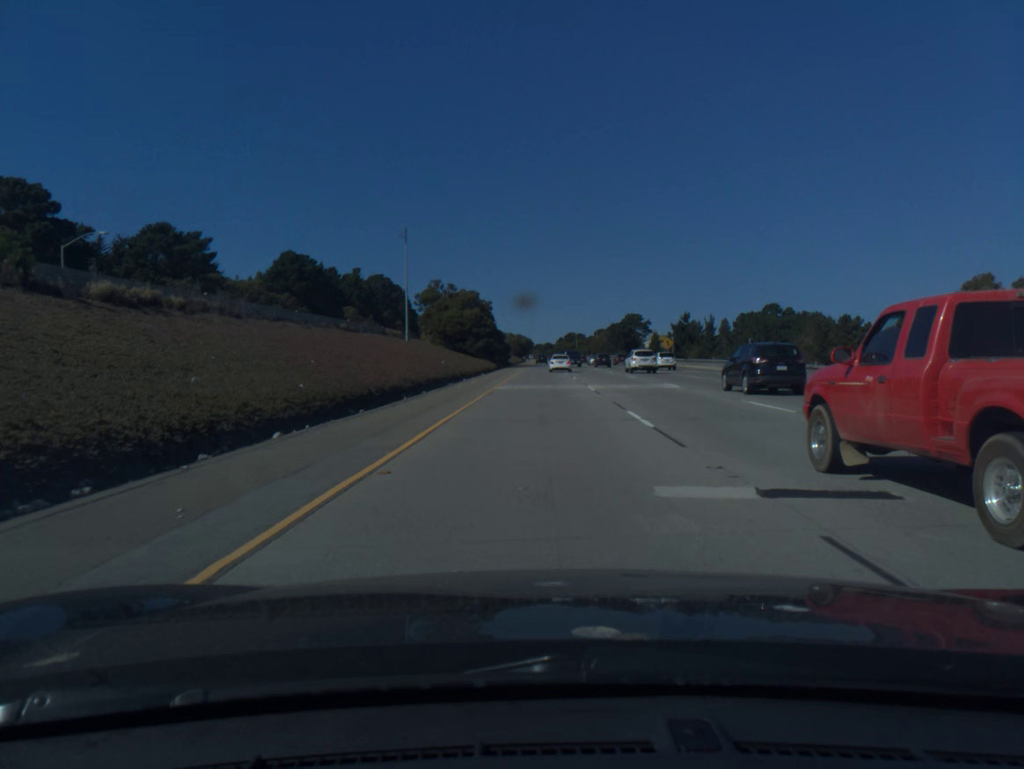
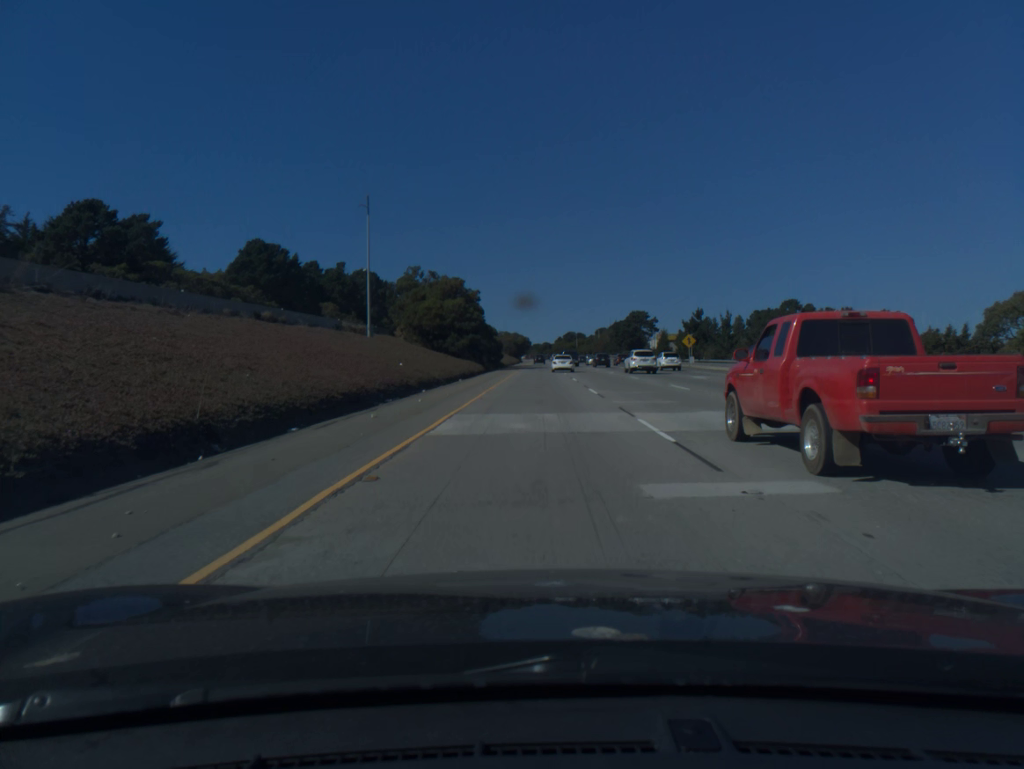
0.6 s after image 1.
(0.0, +17.0) m; 0°
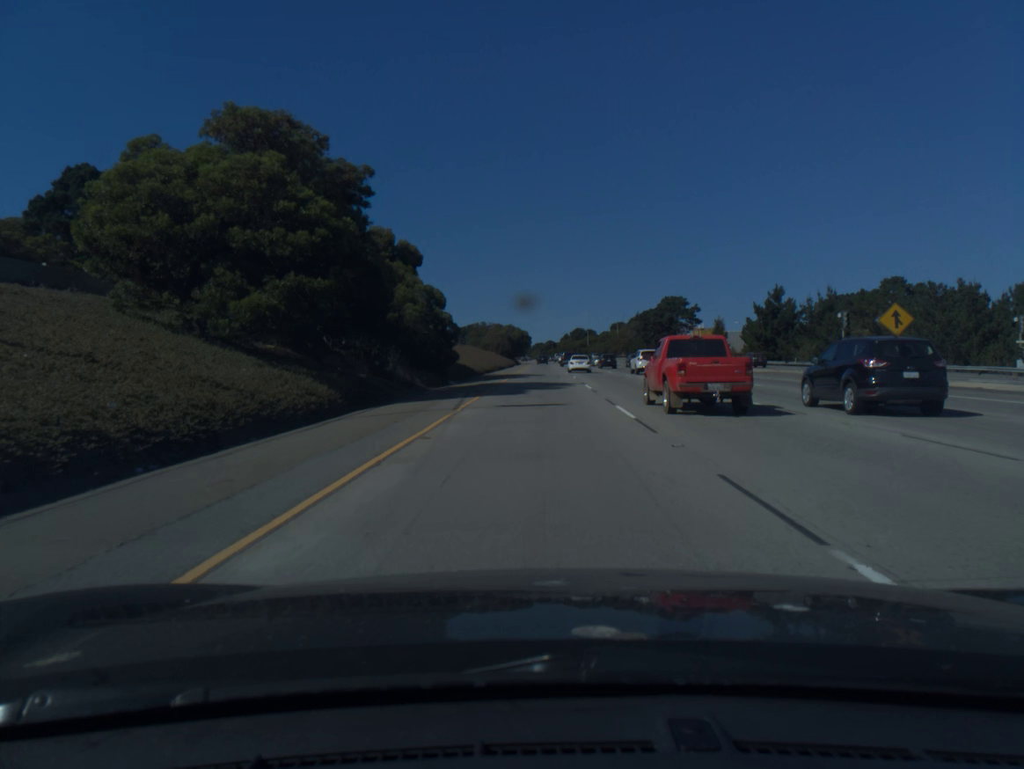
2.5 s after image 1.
(0.0, +54.1) m; 0°
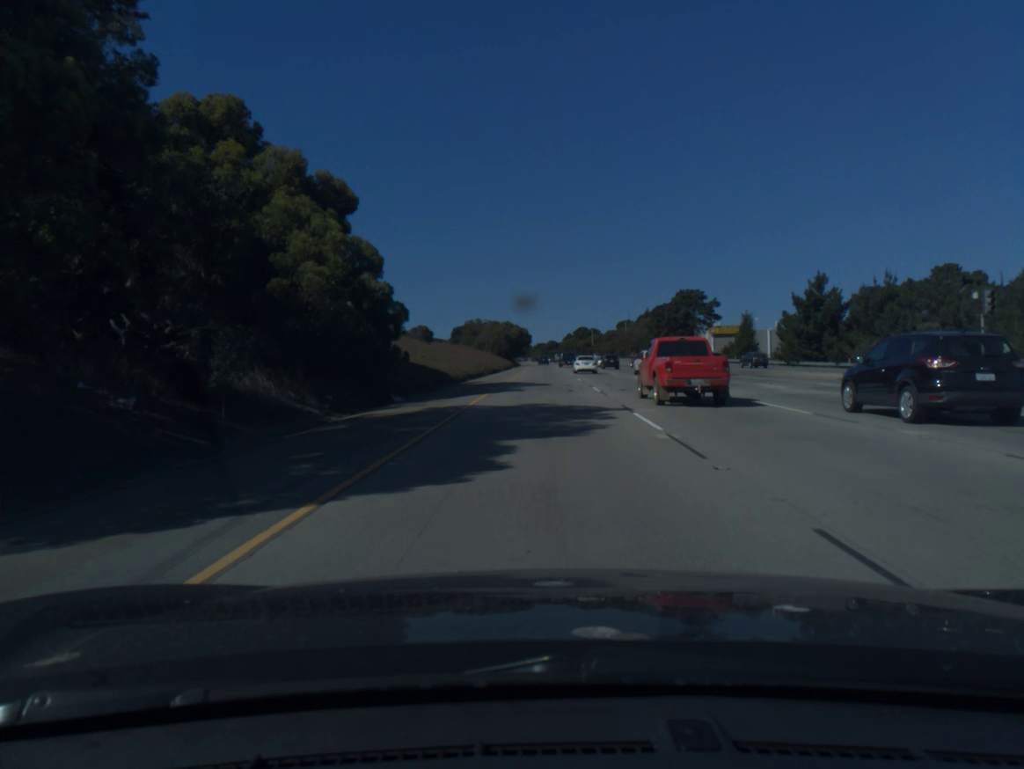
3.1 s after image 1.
(0.0, +17.2) m; 0°
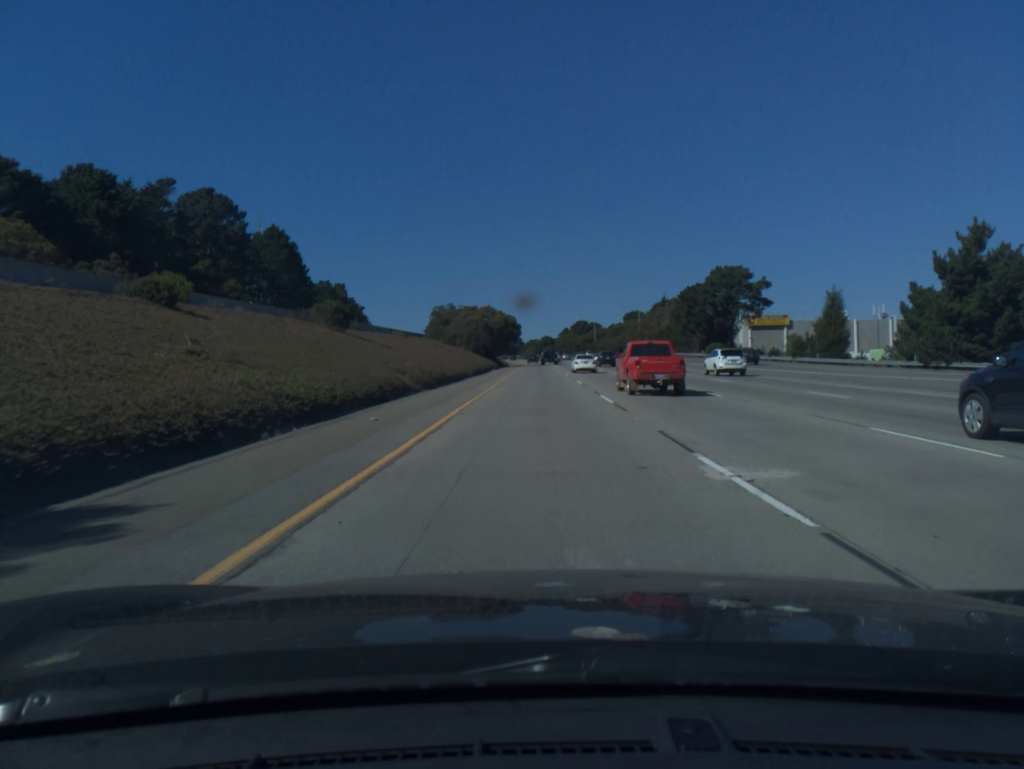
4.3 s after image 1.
(+0.1, +36.1) m; 0°
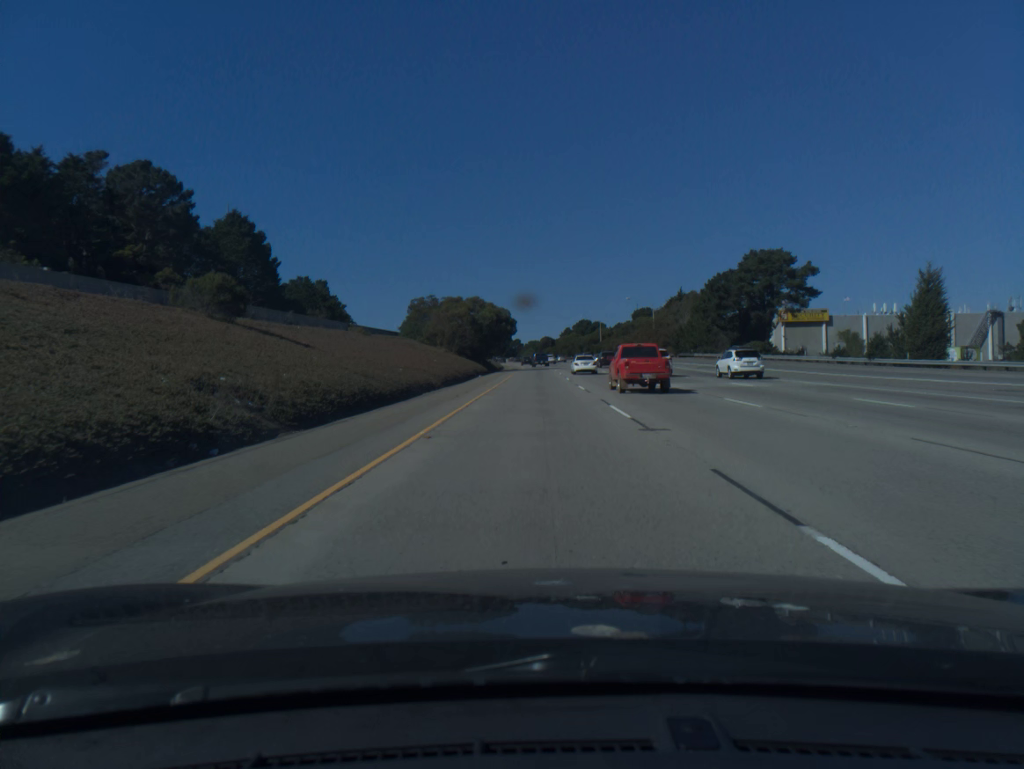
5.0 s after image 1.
(0.0, +19.0) m; 0°
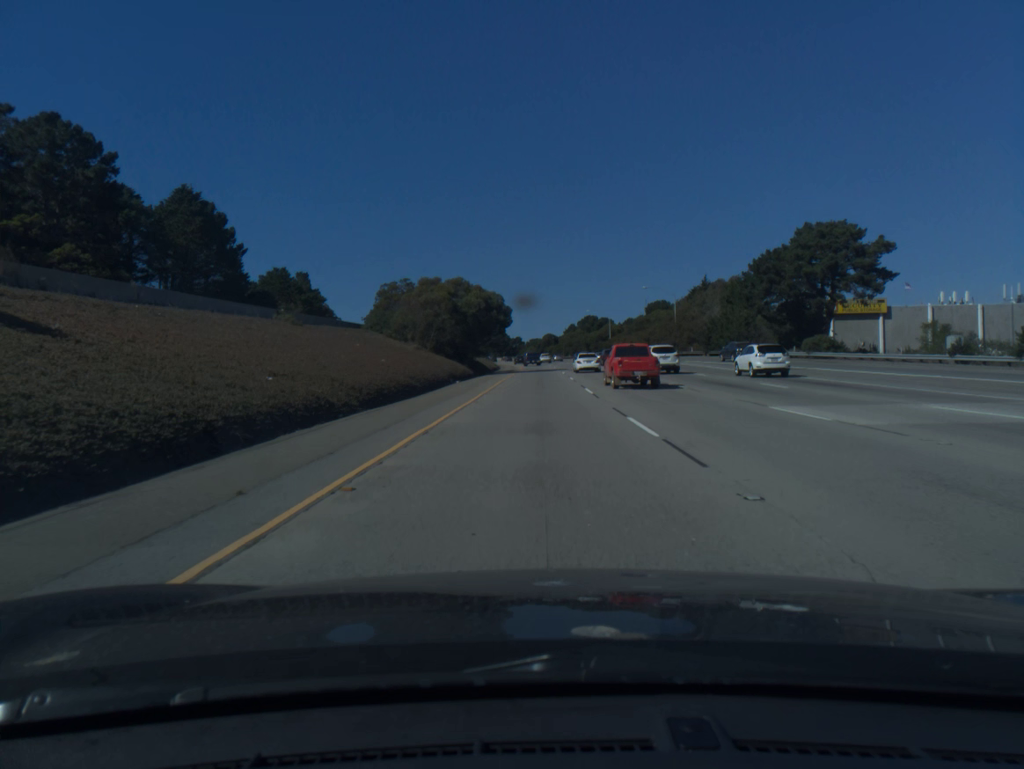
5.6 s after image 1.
(0.0, +19.2) m; 0°
